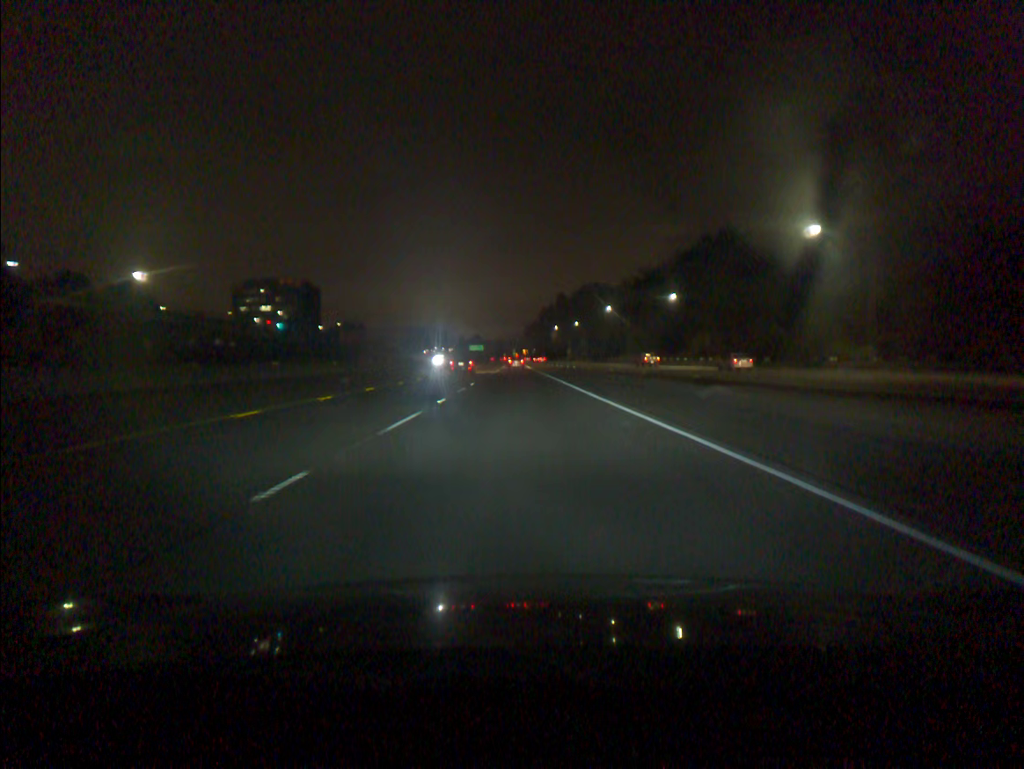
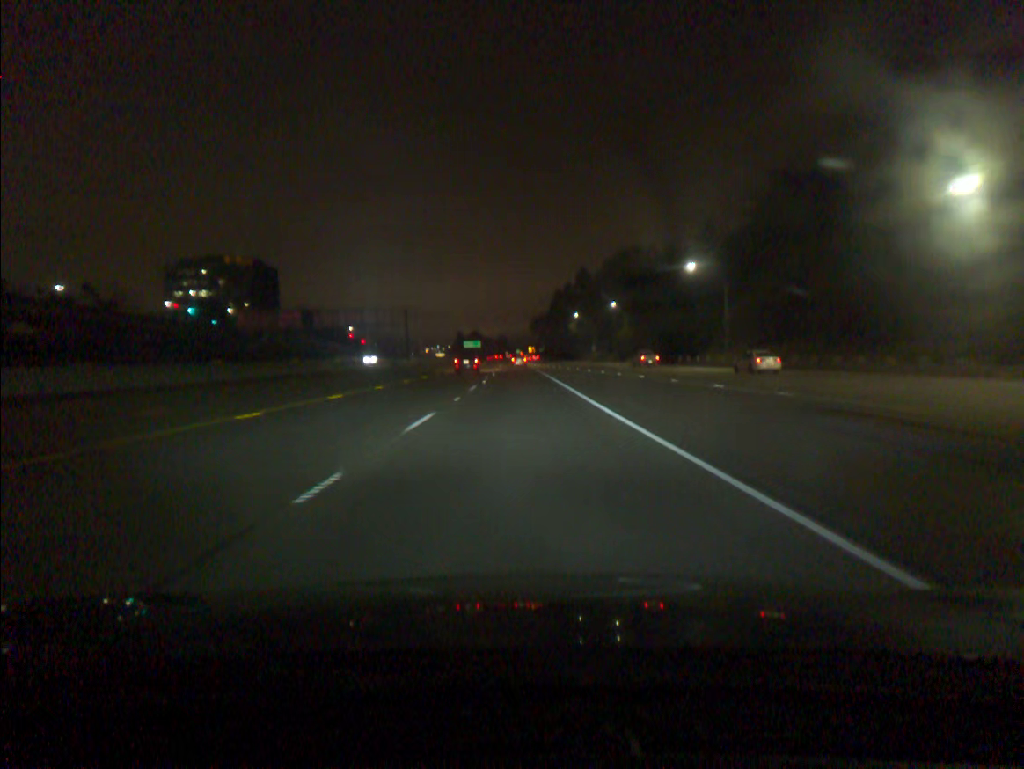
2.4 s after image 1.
(-0.4, +73.6) m; 0°
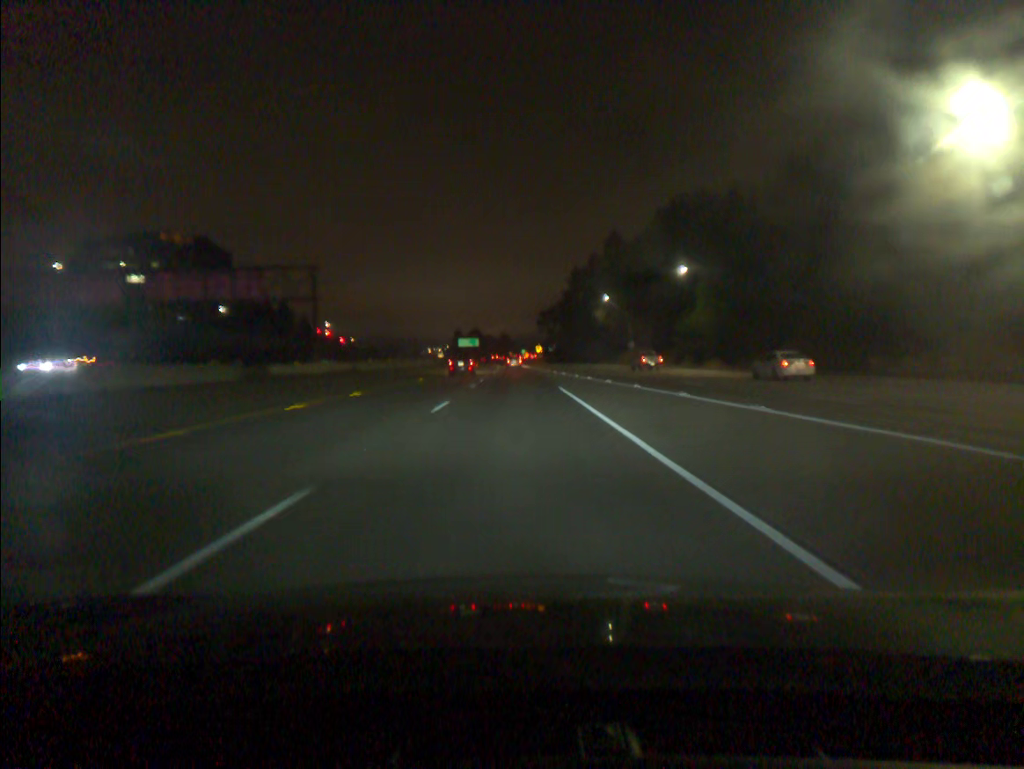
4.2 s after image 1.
(0.0, +55.0) m; 0°
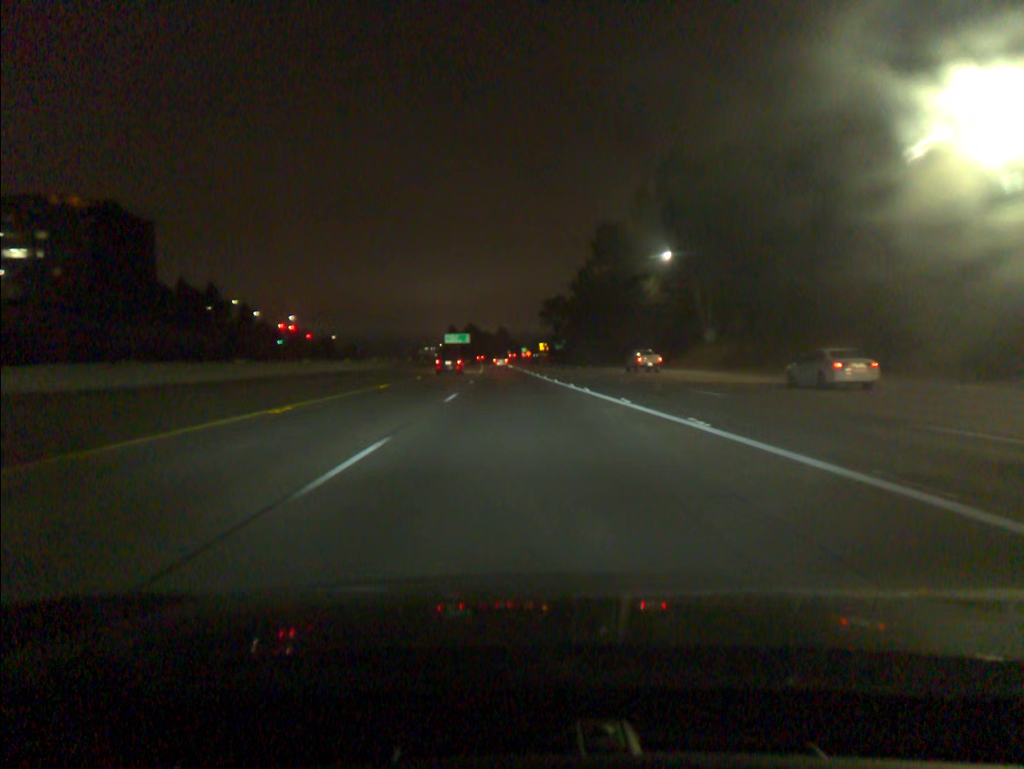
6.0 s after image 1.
(-0.1, +54.9) m; 0°
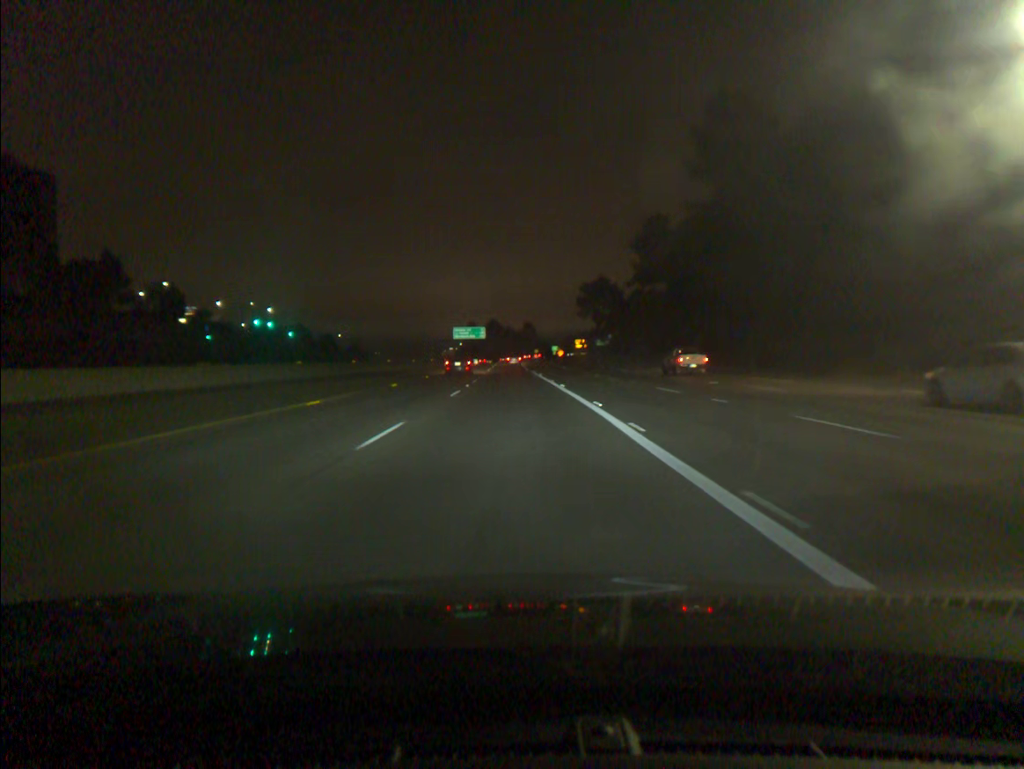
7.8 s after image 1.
(-0.7, +54.8) m; -2°
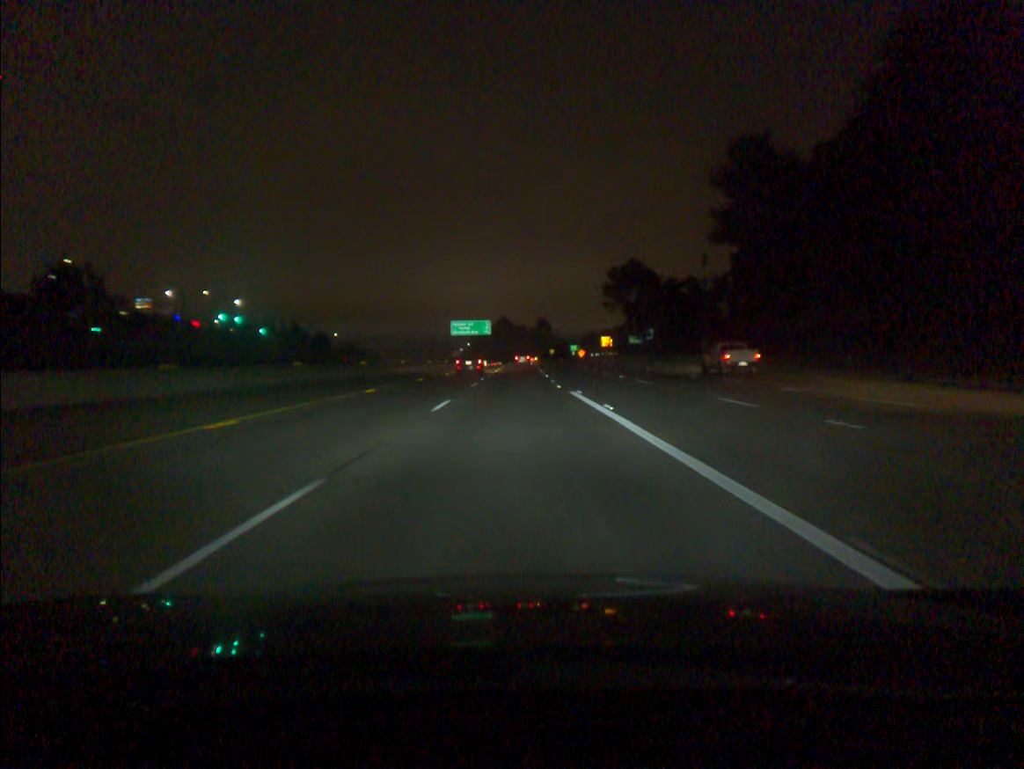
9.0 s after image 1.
(-0.4, +36.5) m; -1°
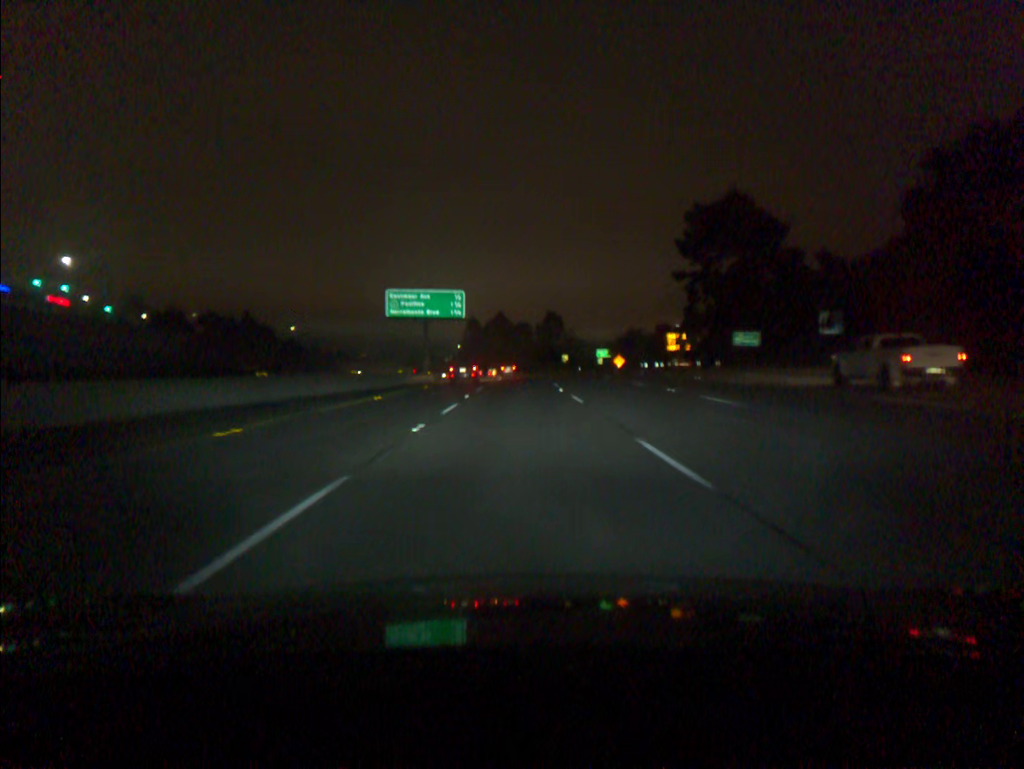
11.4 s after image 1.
(-0.3, +73.0) m; 0°
